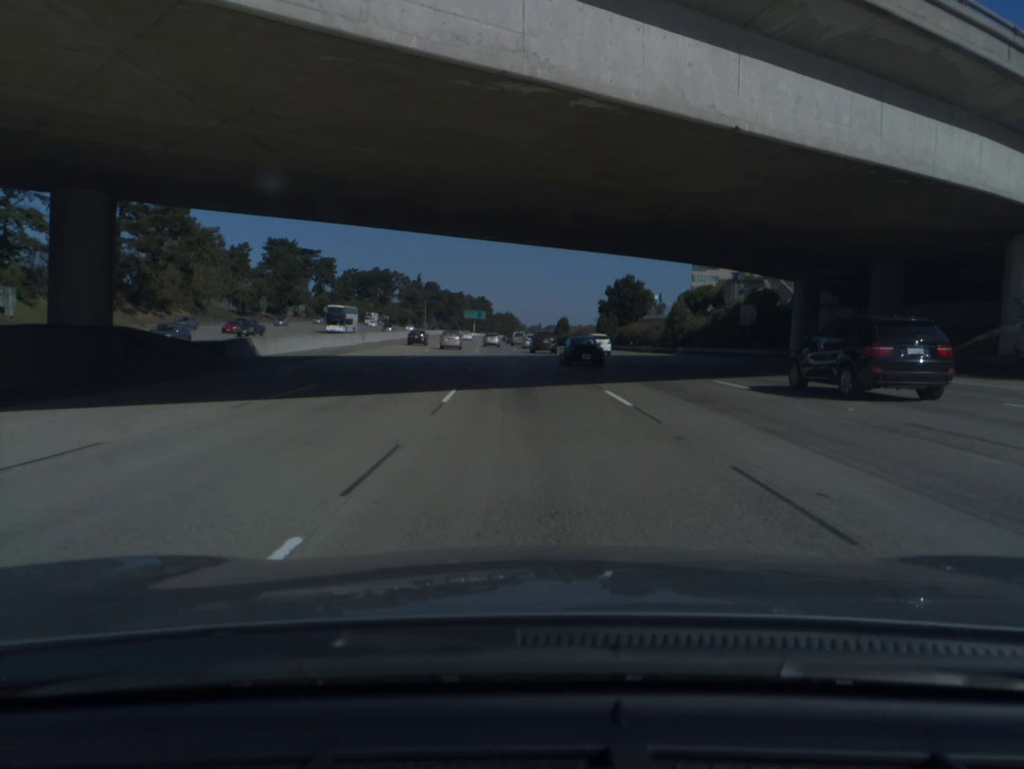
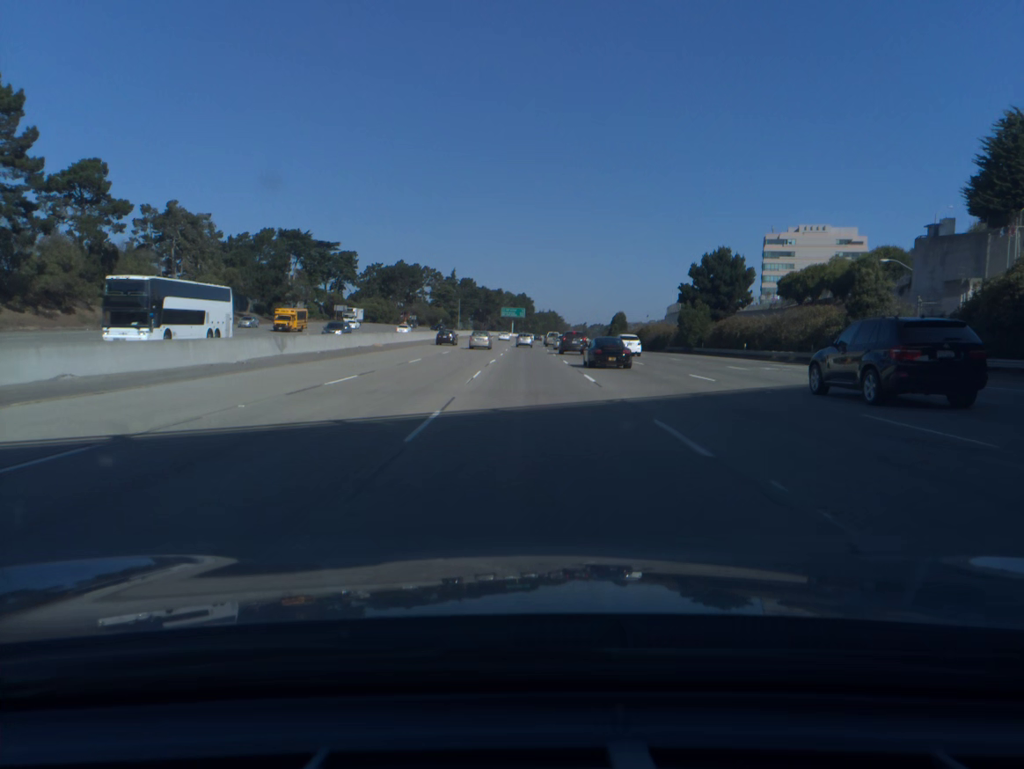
(-0.9, +34.9) m; -3°
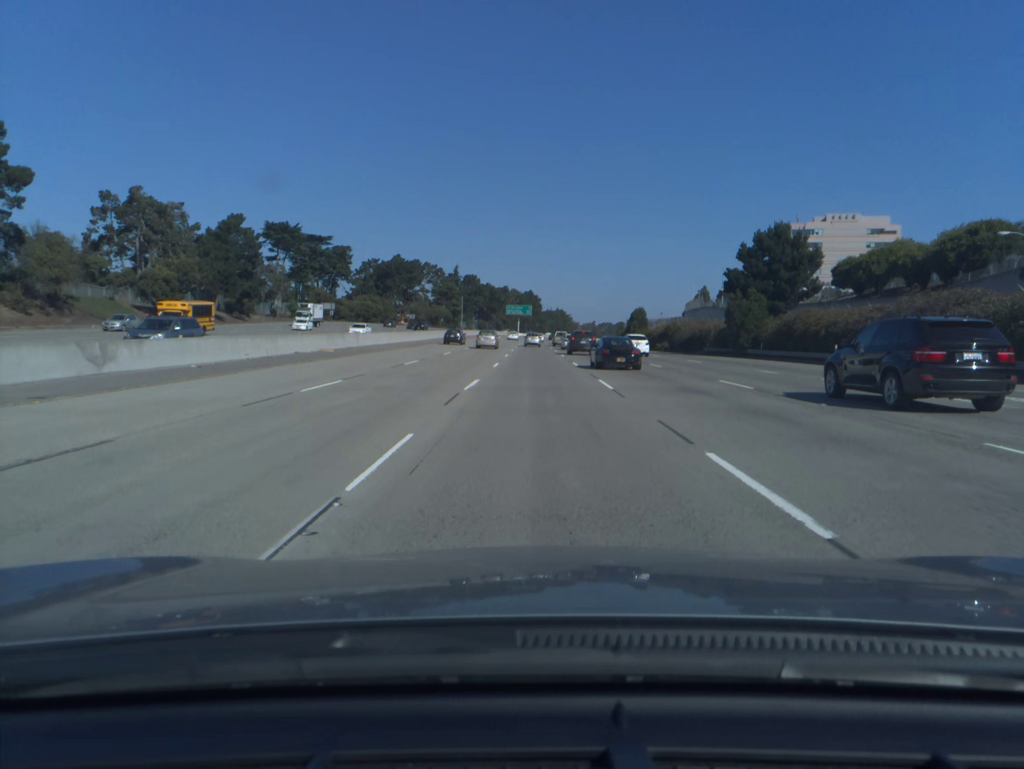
(-0.1, +17.6) m; -1°
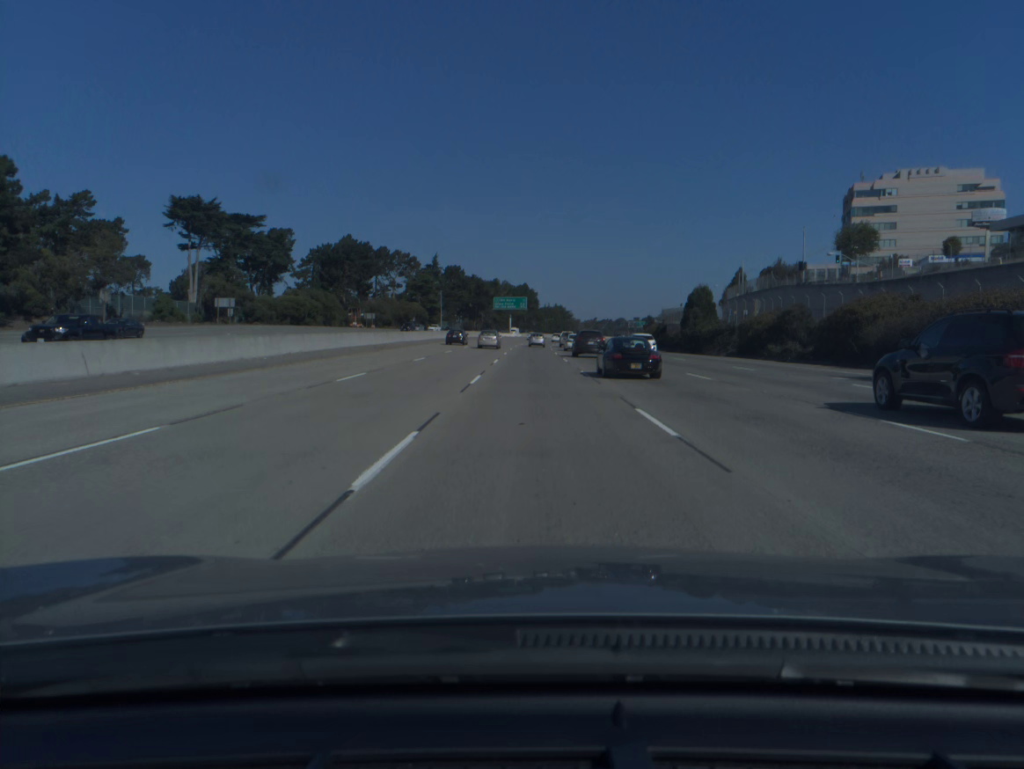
(+0.1, +53.2) m; 0°
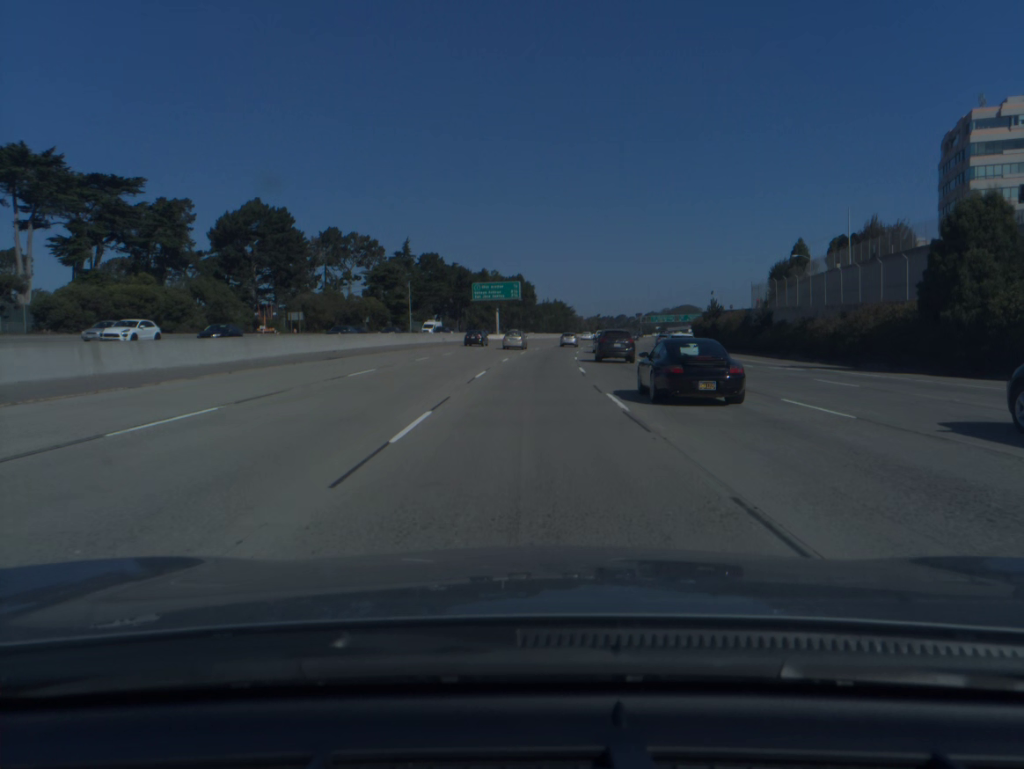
(+0.1, +53.9) m; 0°
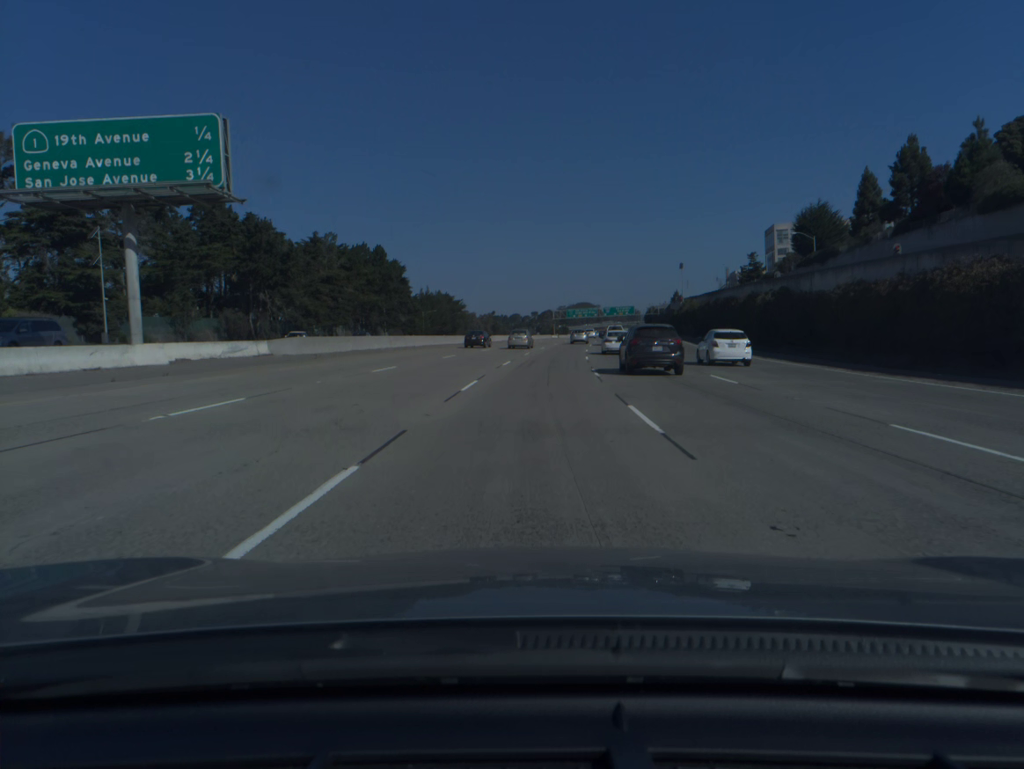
(+4.8, +91.1) m; +8°
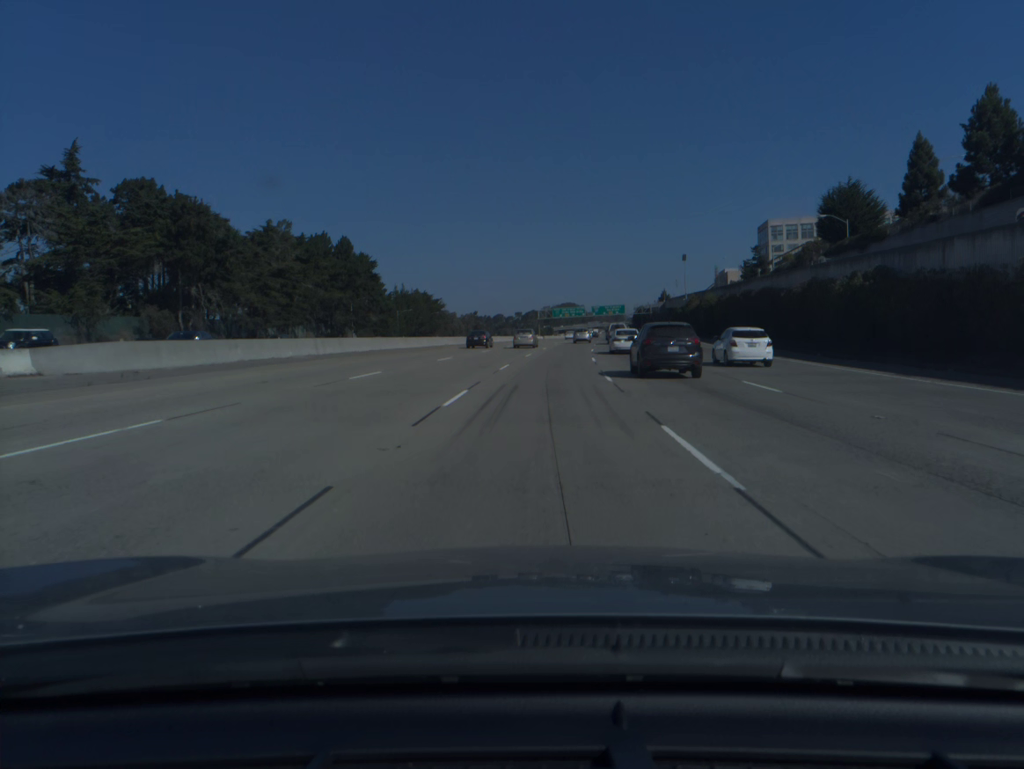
(+0.2, +18.3) m; +1°
